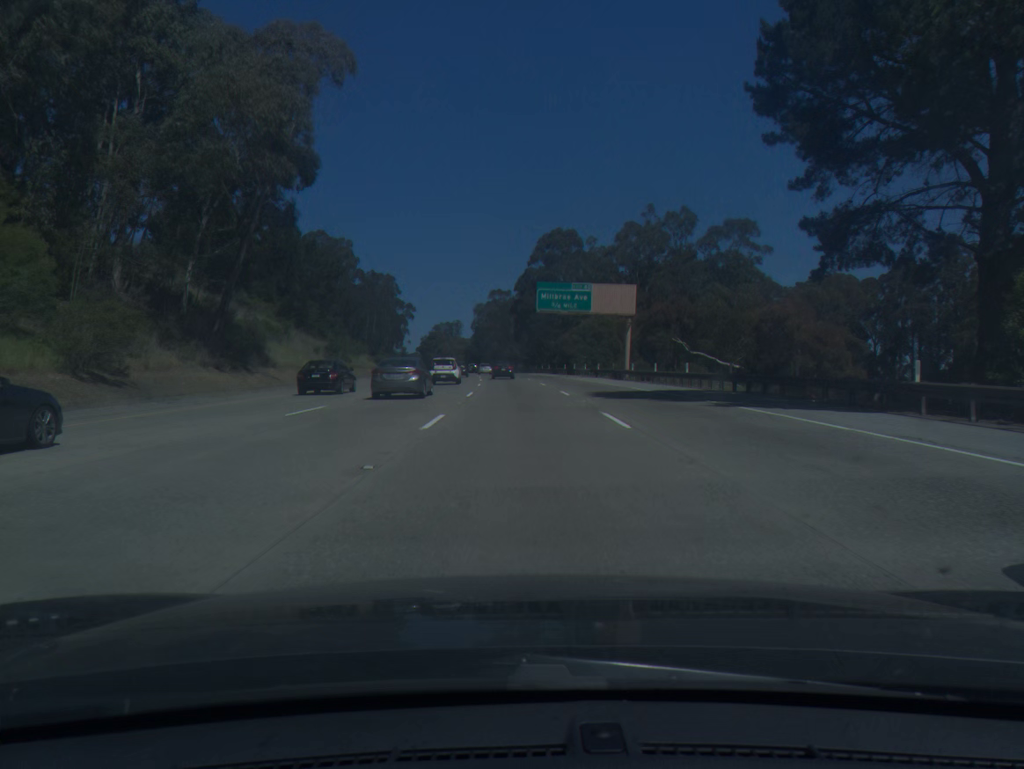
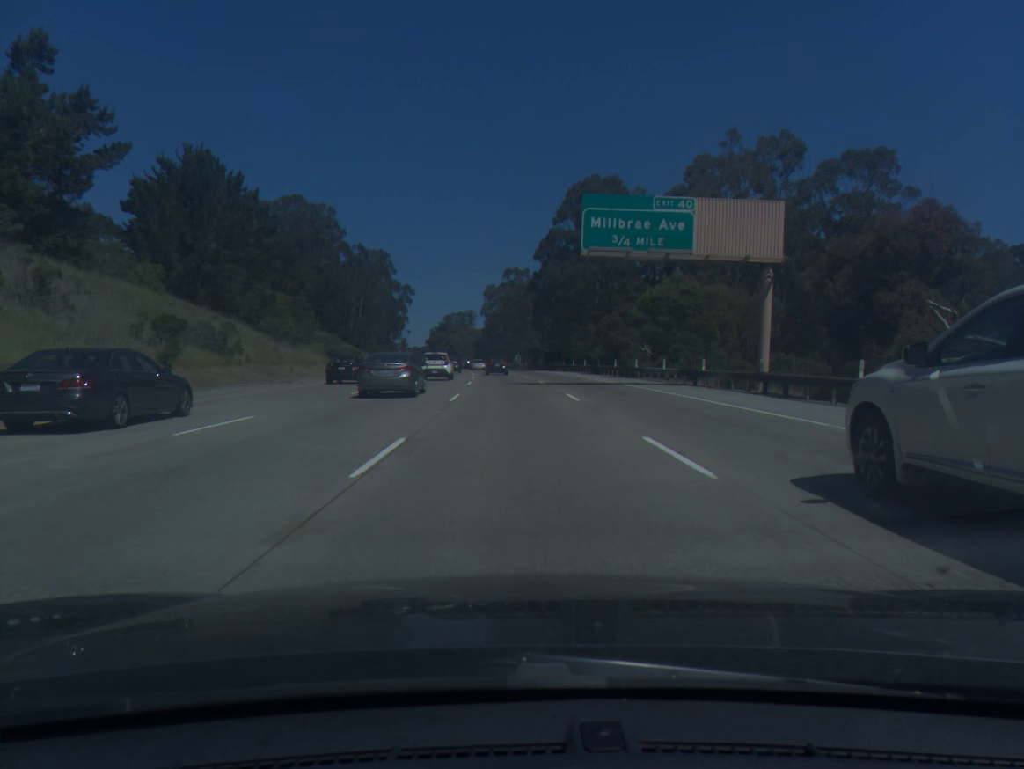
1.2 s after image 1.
(-0.2, +35.3) m; -1°
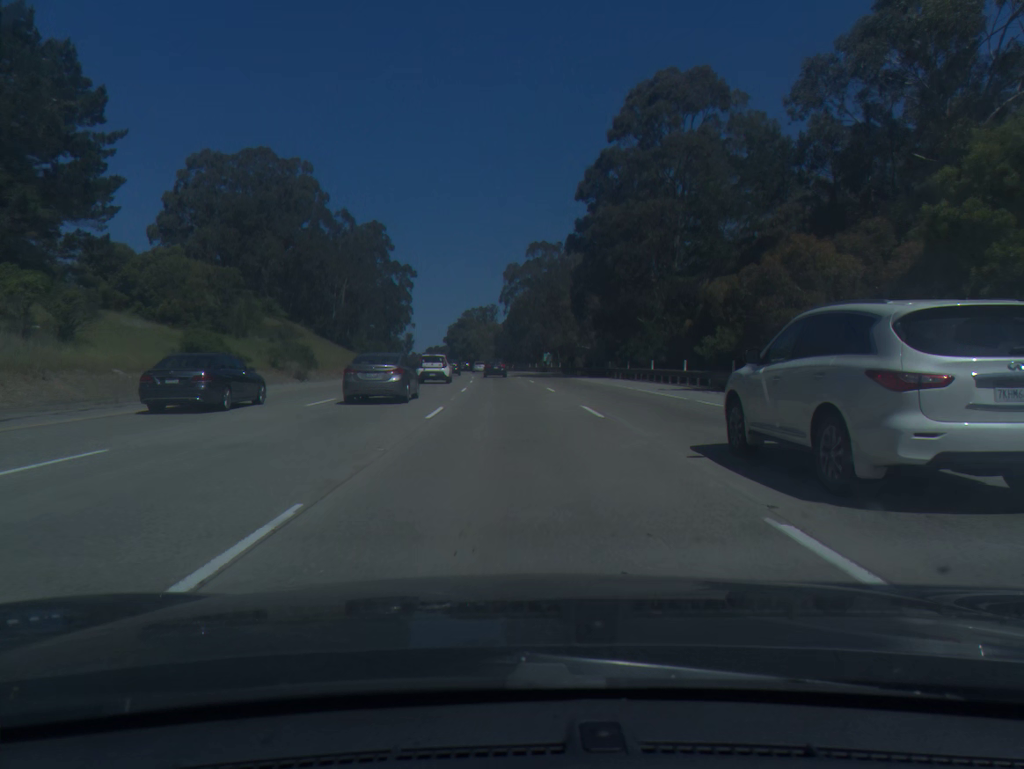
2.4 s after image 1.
(-0.6, +35.4) m; -2°
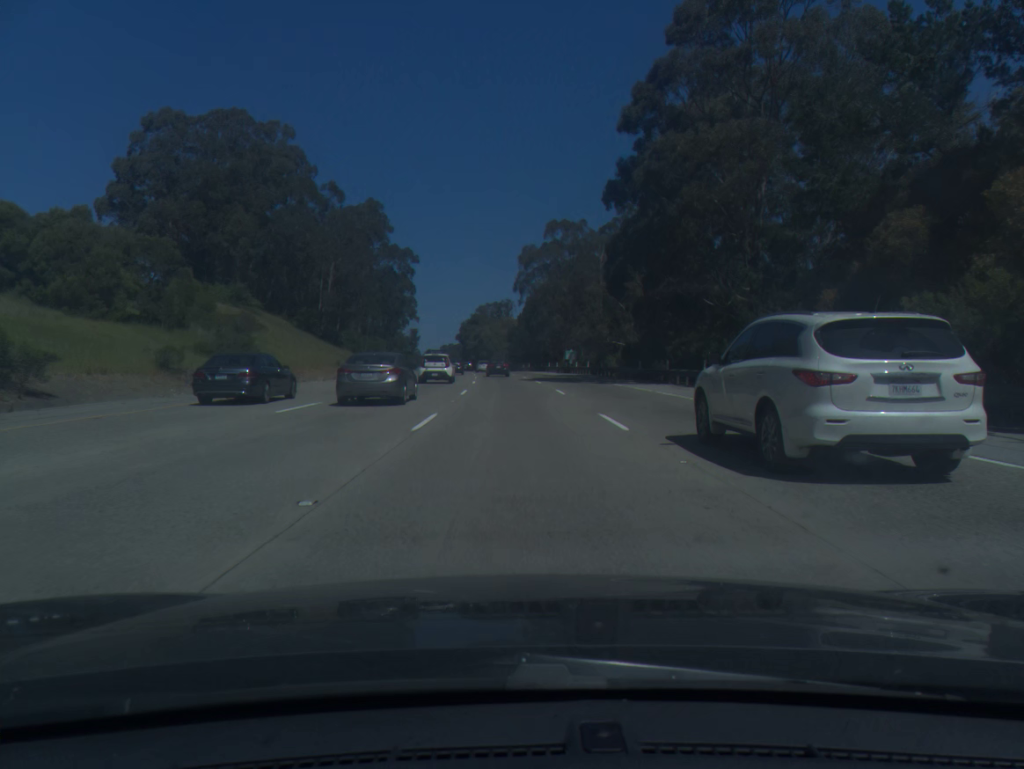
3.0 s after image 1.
(-0.2, +17.7) m; -1°
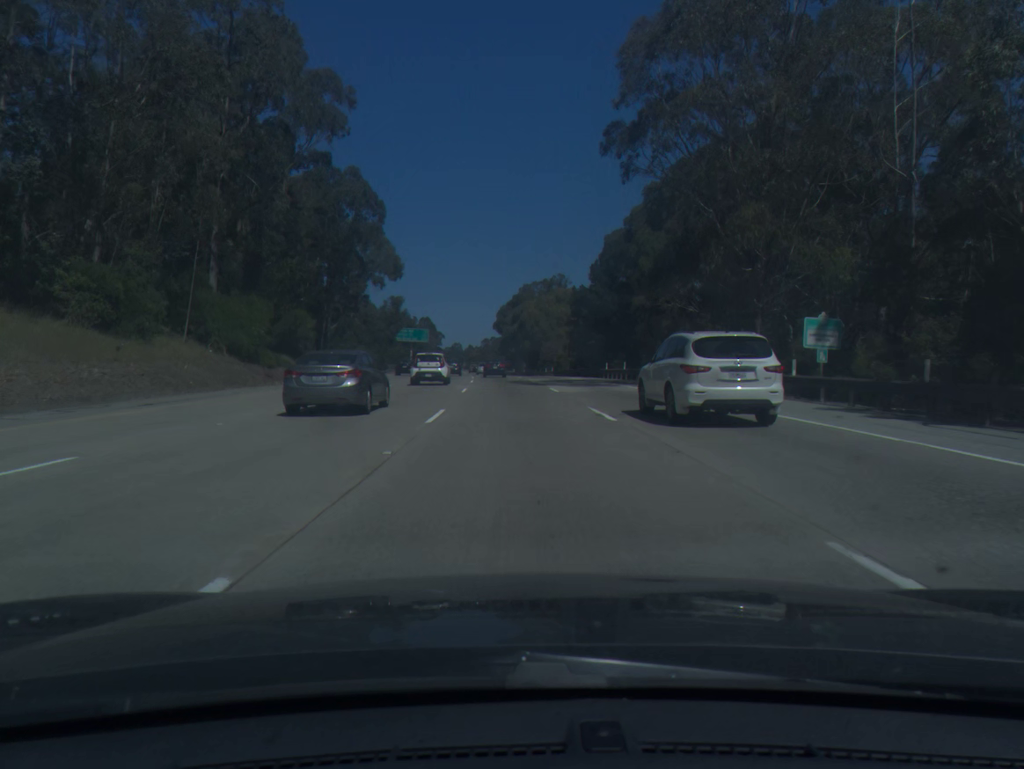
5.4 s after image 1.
(-2.3, +71.2) m; -4°
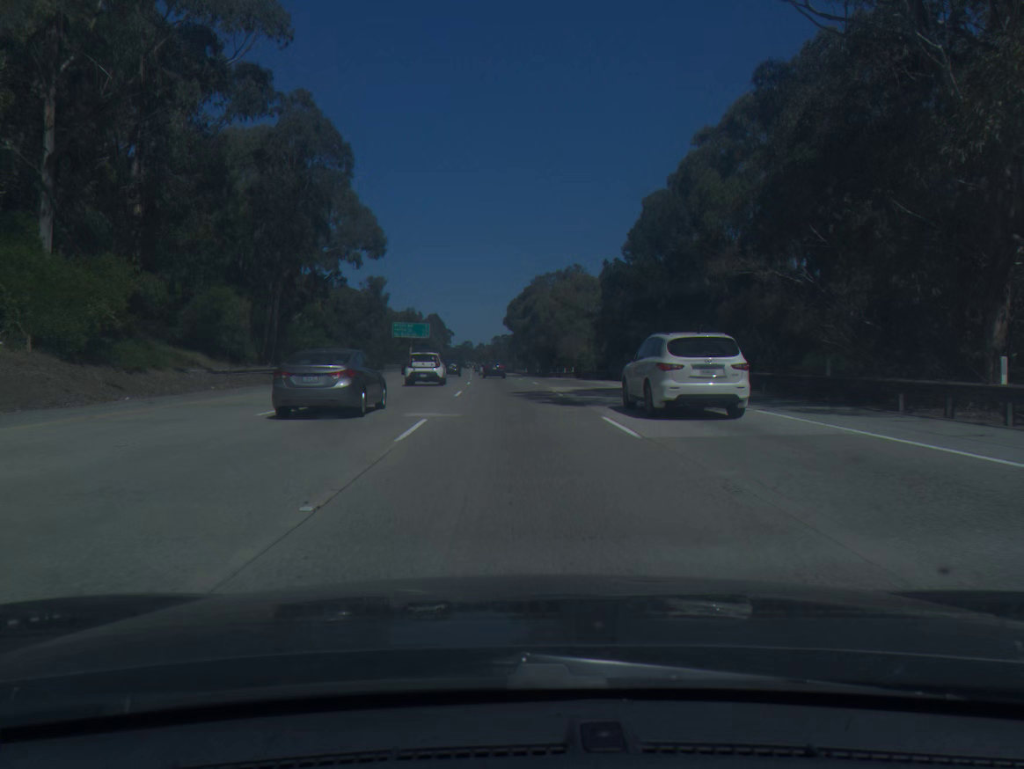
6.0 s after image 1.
(-0.1, +17.9) m; -1°
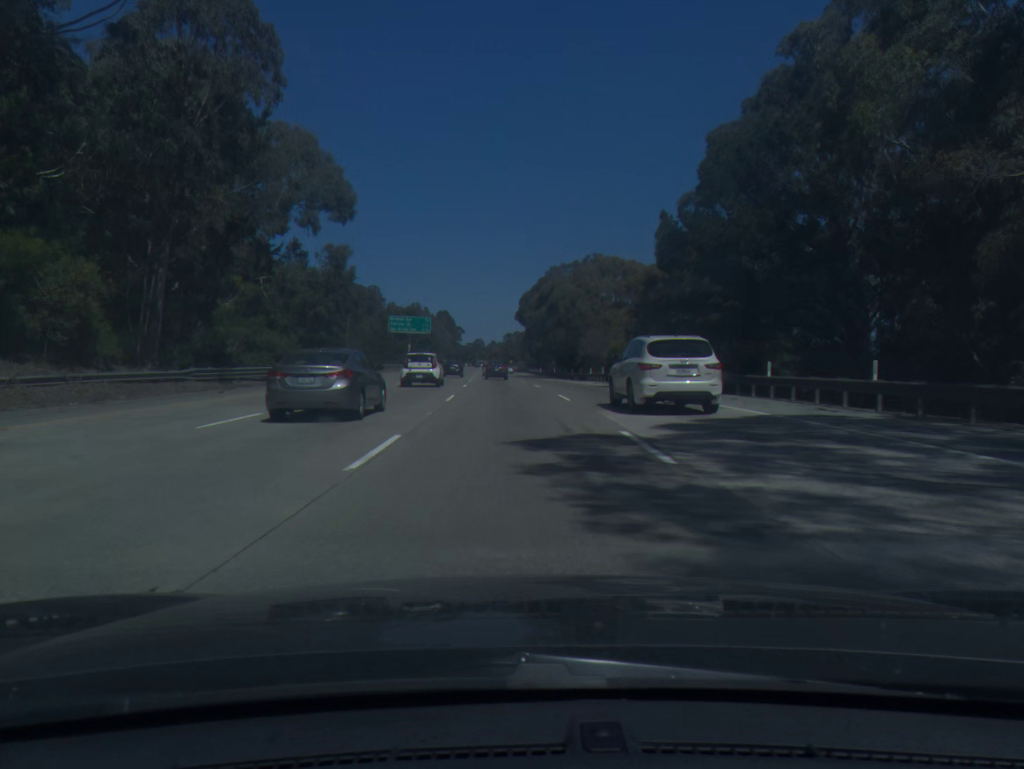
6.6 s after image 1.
(-0.1, +17.9) m; -1°
